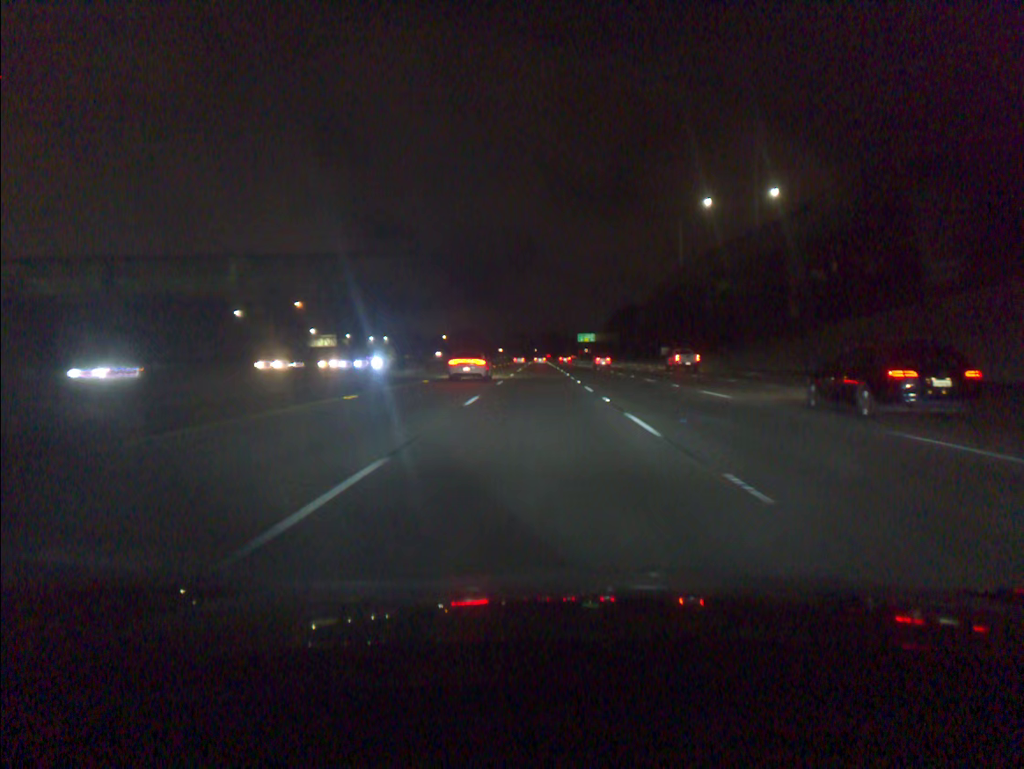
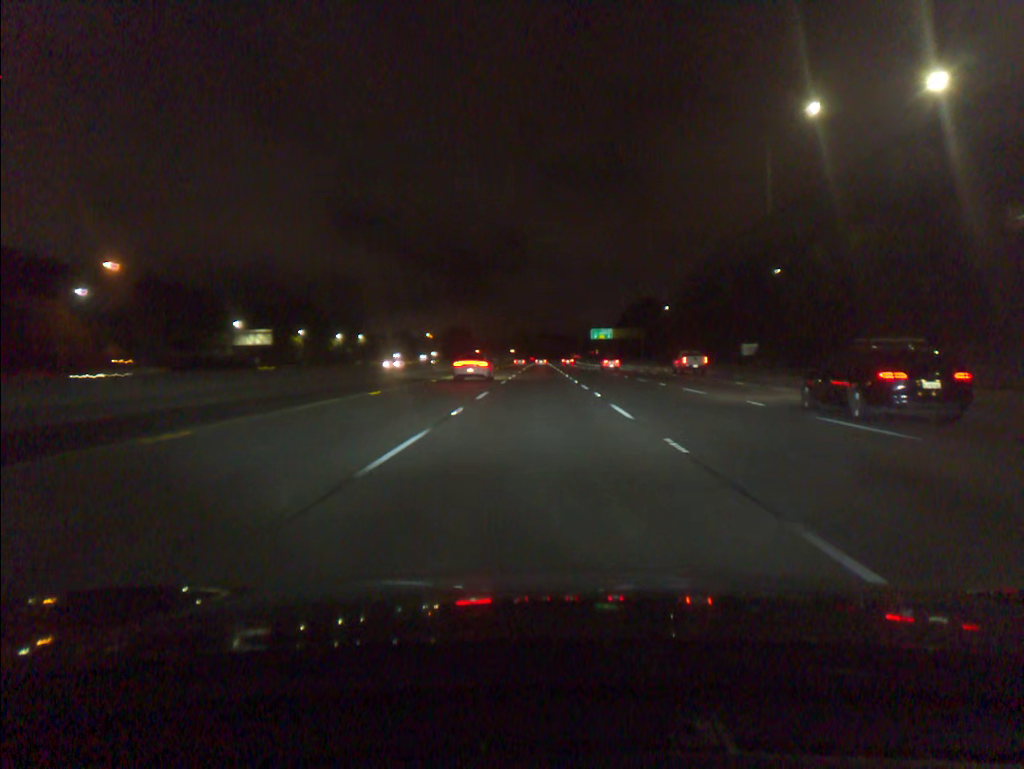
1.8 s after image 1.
(0.0, +54.8) m; 0°
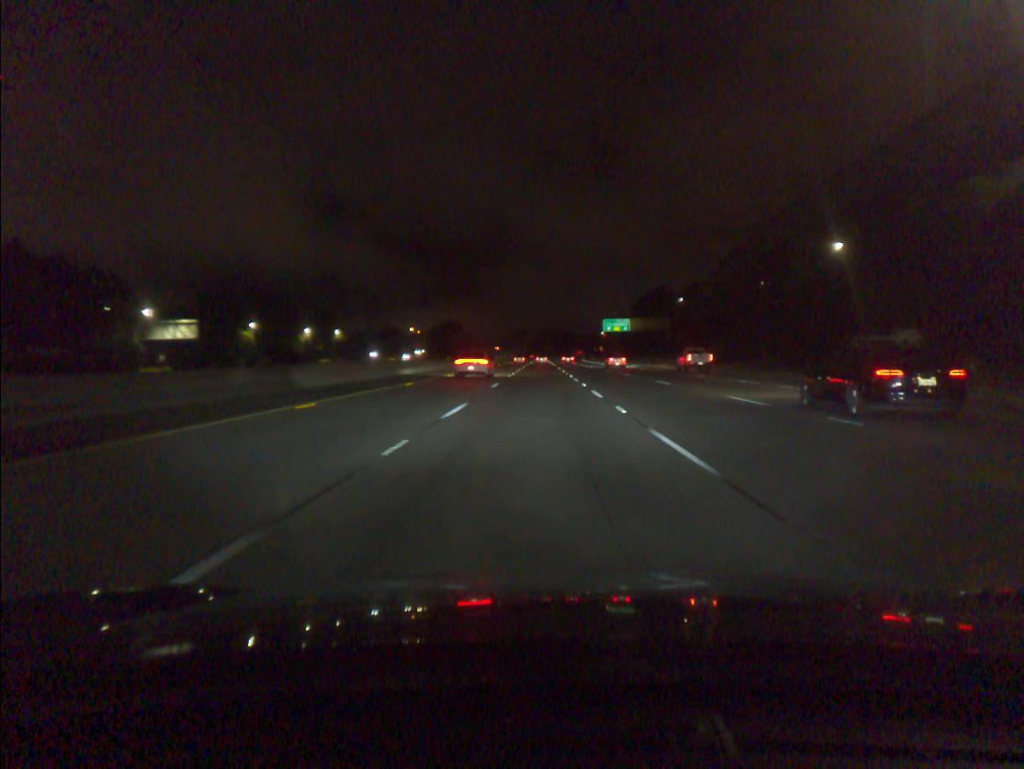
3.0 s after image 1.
(0.0, +36.6) m; 0°
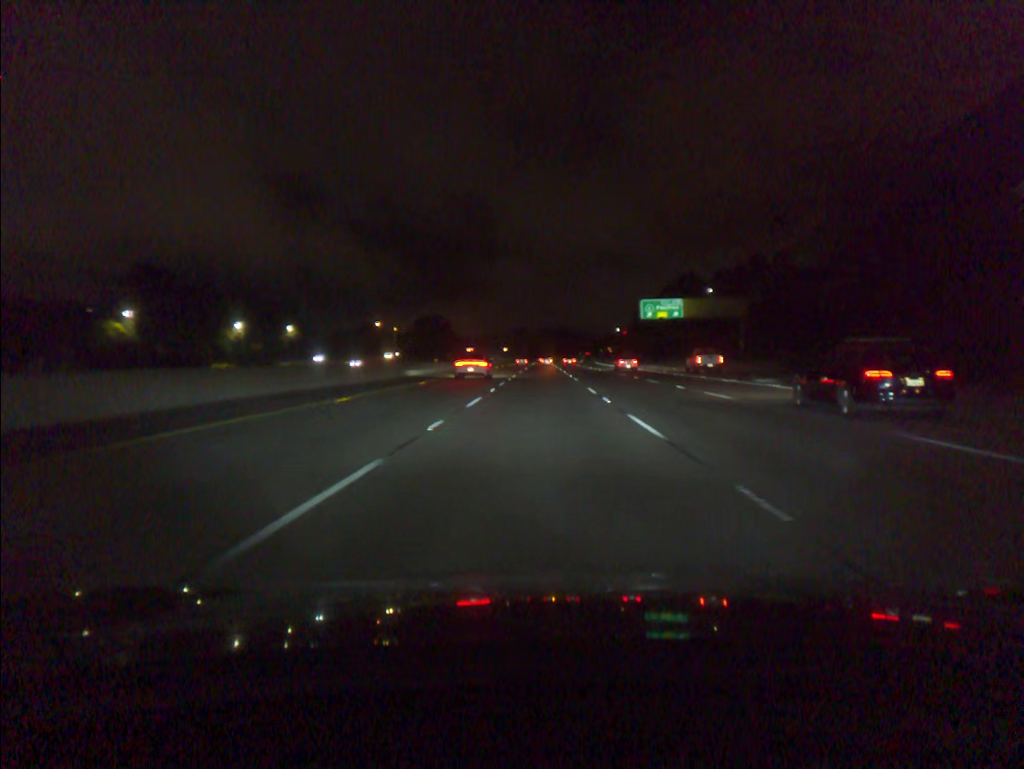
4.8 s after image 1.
(0.0, +54.9) m; 0°
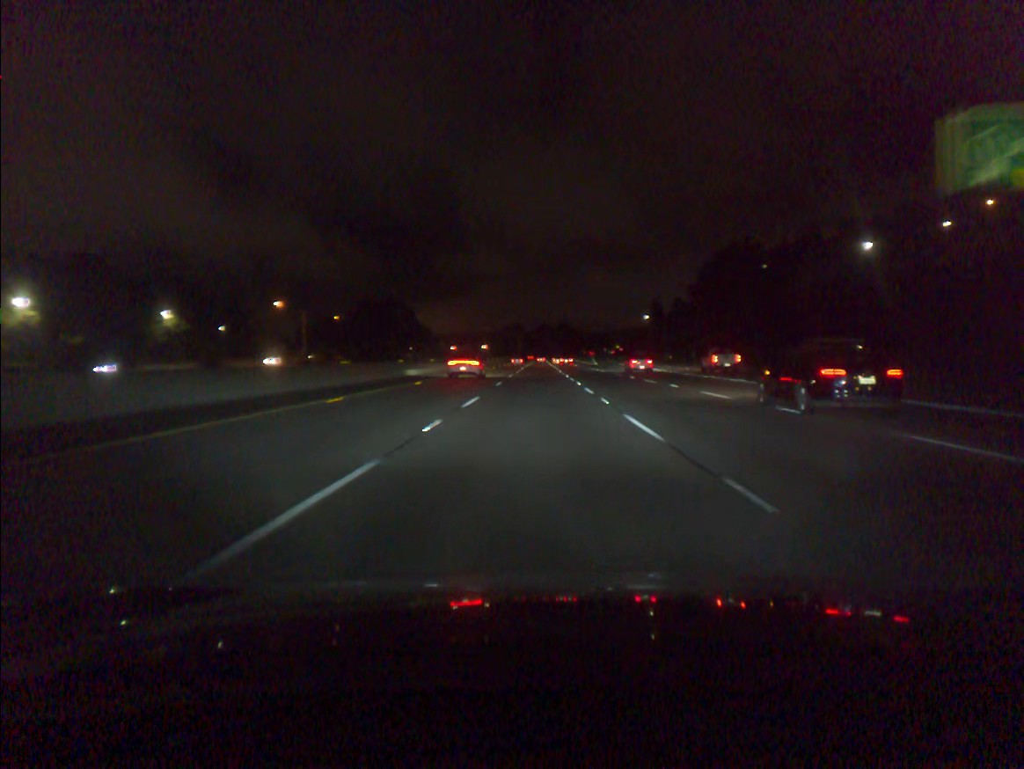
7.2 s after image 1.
(+0.1, +73.3) m; 0°
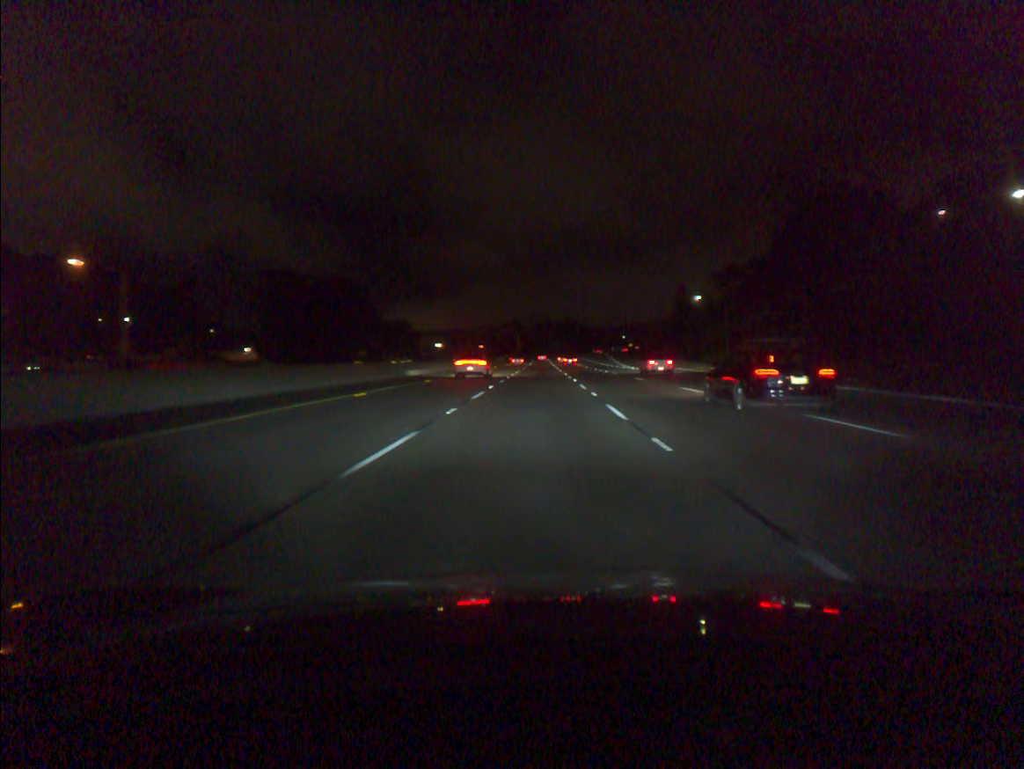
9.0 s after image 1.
(0.0, +54.9) m; 0°
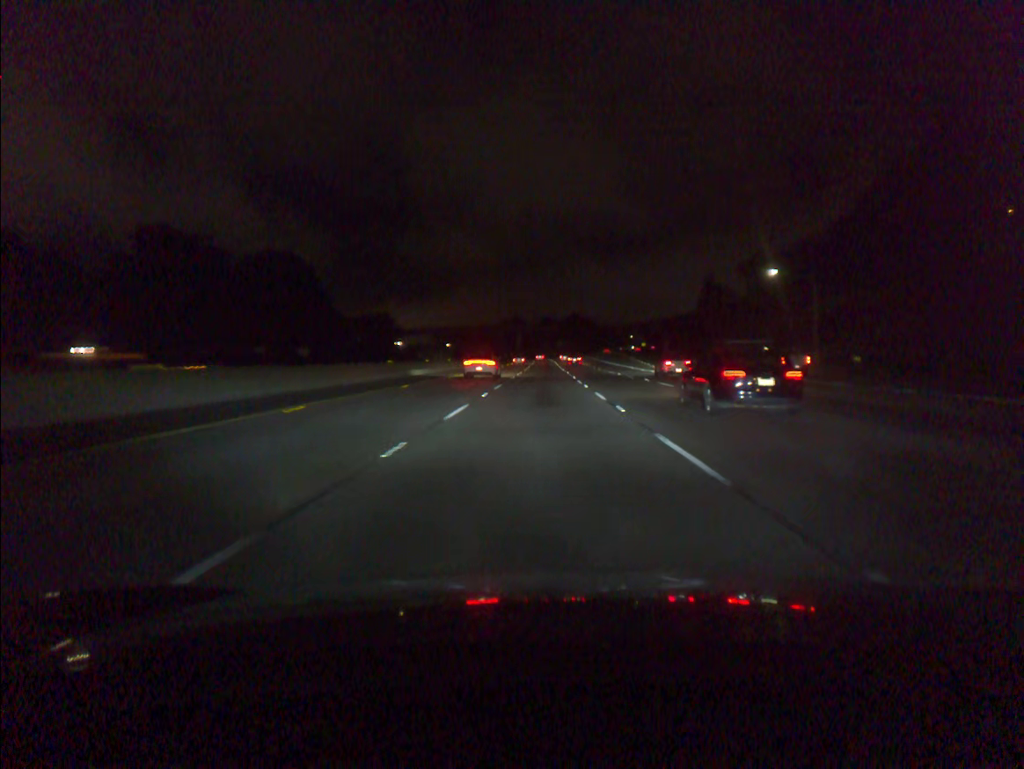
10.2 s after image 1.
(-0.1, +36.6) m; 0°
